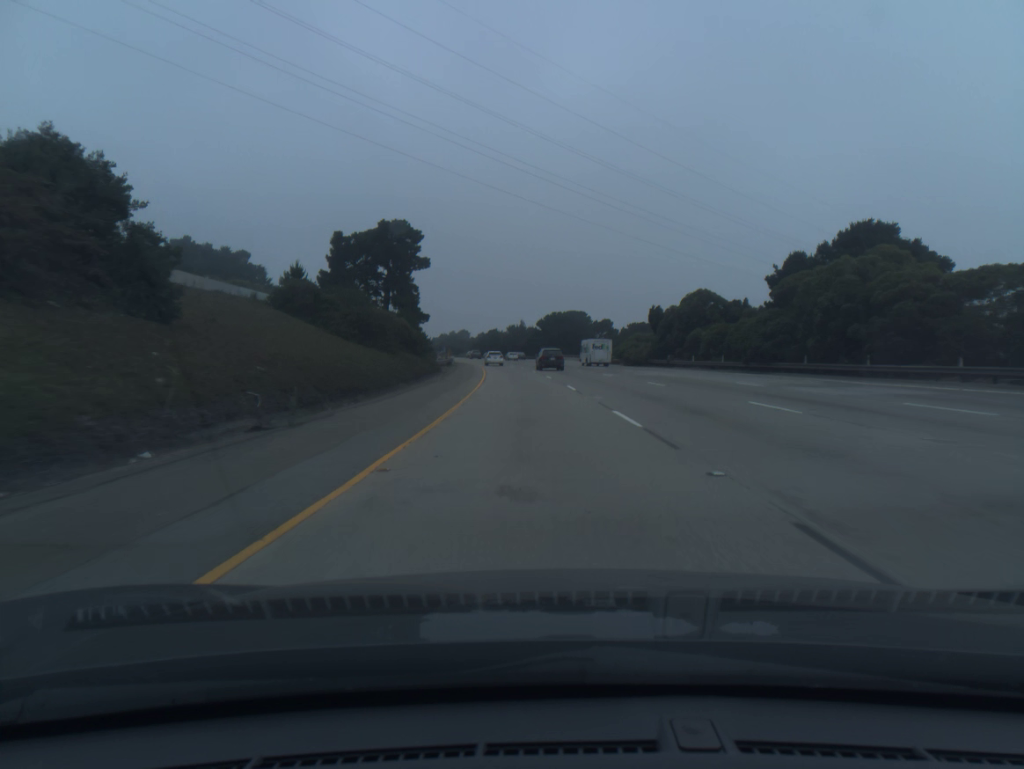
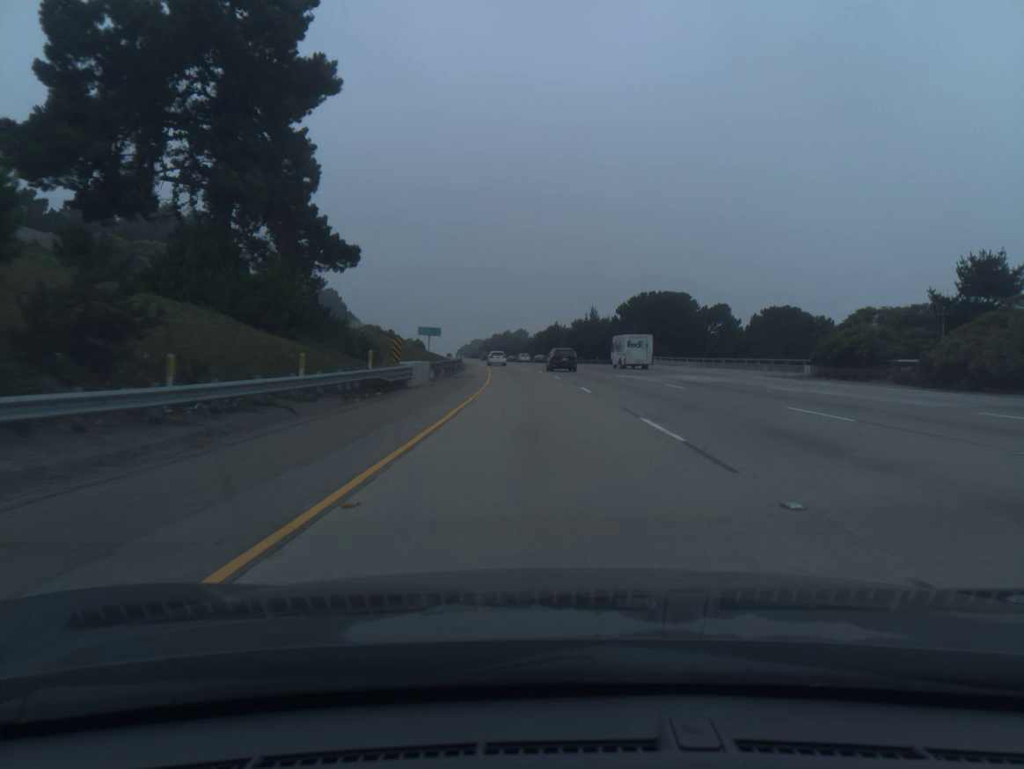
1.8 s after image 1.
(-2.7, +60.2) m; -5°
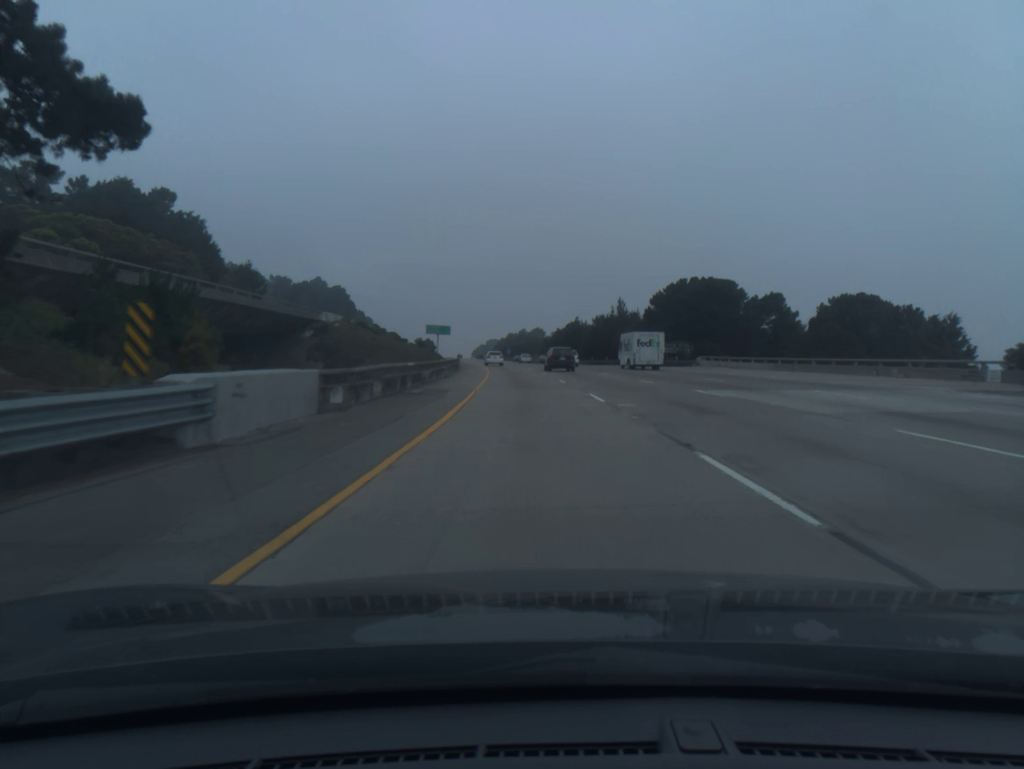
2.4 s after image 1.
(-0.2, +20.1) m; -1°
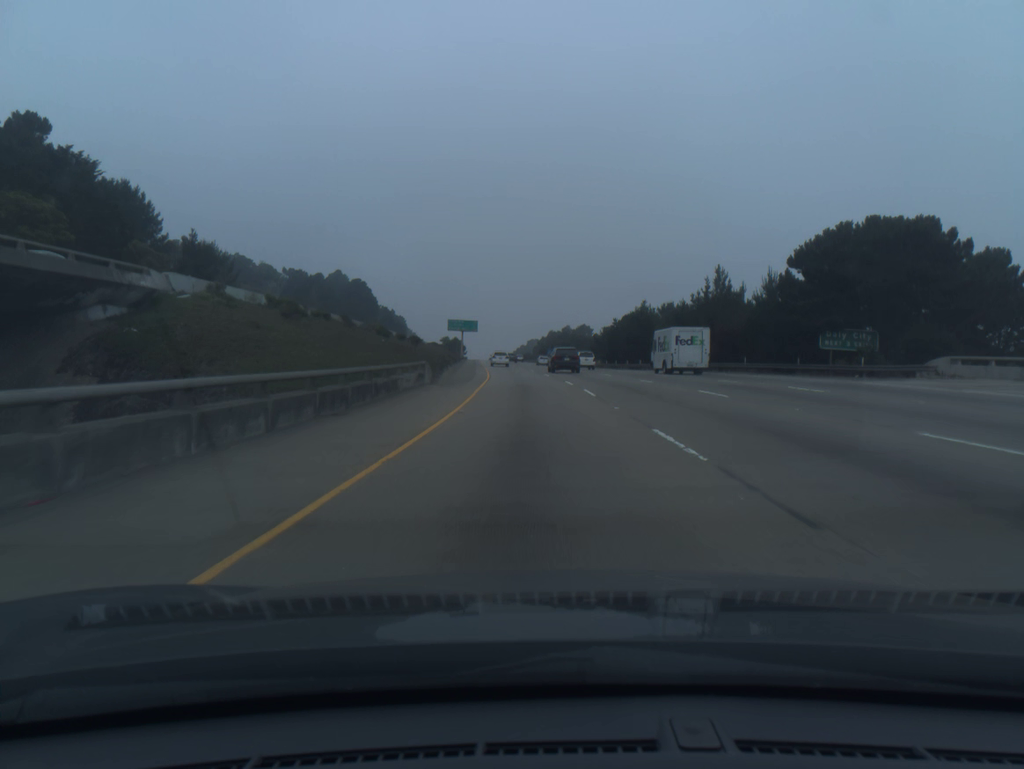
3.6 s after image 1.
(-1.0, +40.2) m; -3°
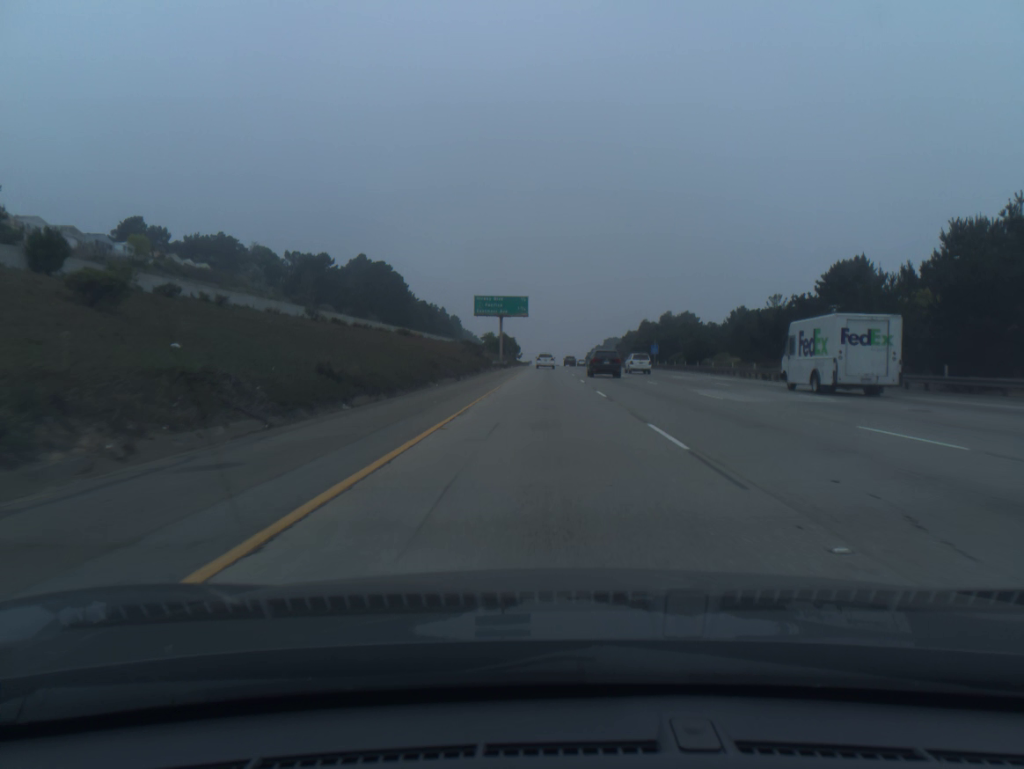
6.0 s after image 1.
(-4.1, +80.3) m; -5°
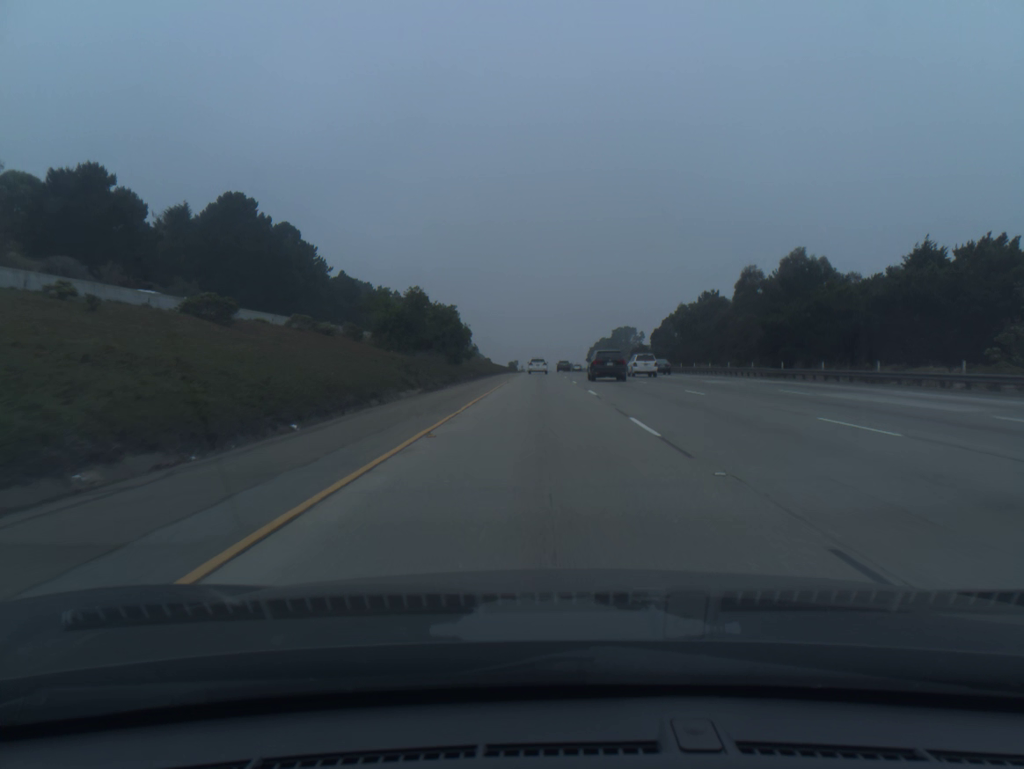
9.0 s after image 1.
(+0.5, +100.6) m; 0°
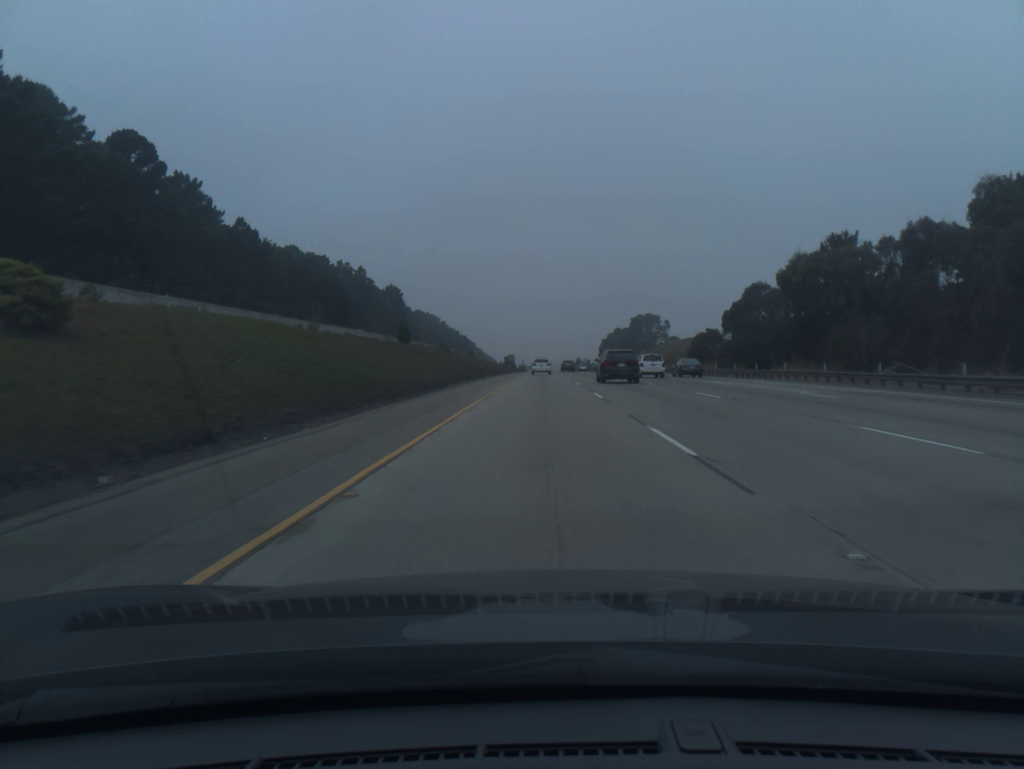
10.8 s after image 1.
(-0.1, +60.5) m; 0°
